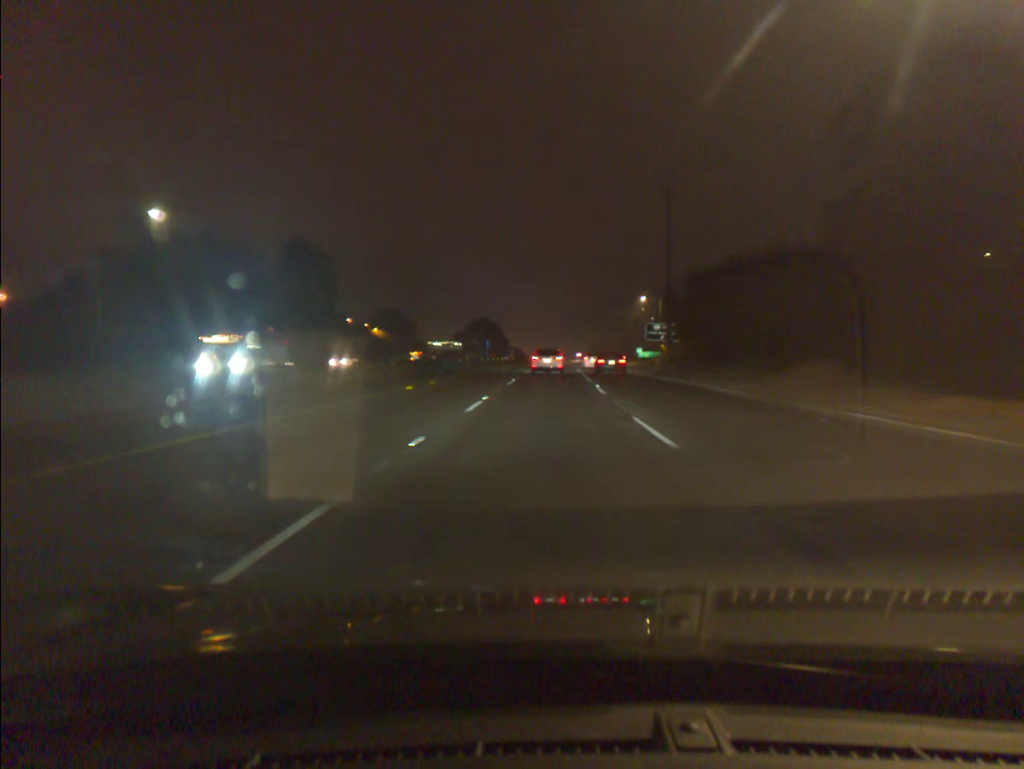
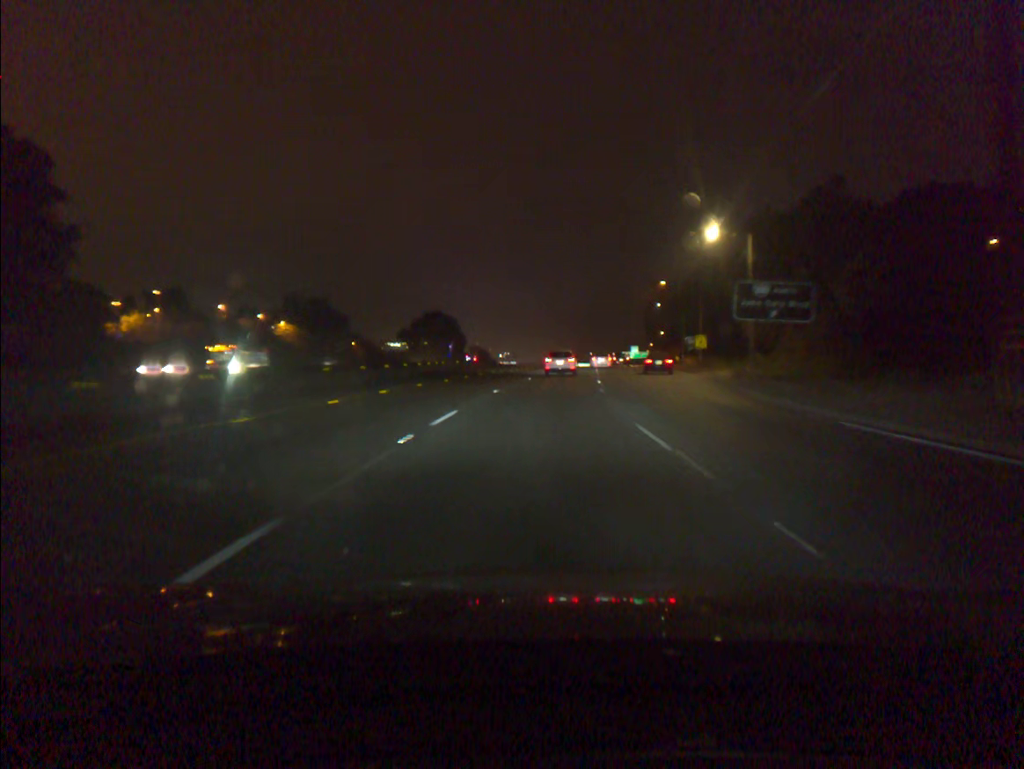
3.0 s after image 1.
(+1.2, +54.8) m; +2°
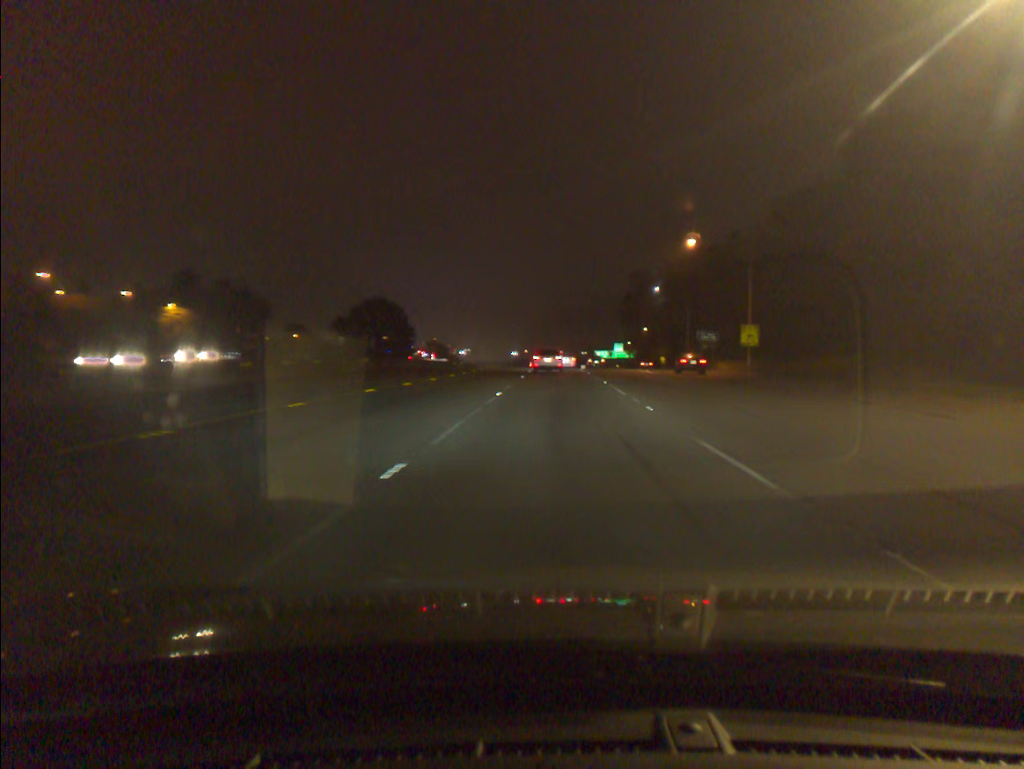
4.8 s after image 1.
(+0.6, +33.6) m; +3°
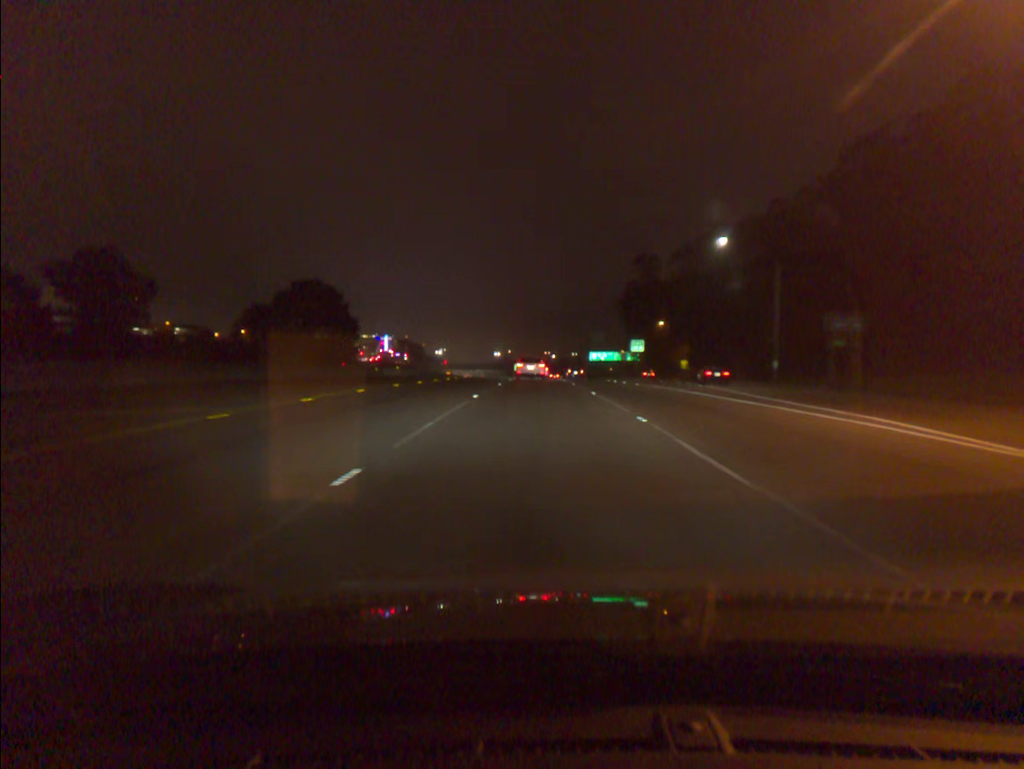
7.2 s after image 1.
(+0.9, +46.0) m; +1°
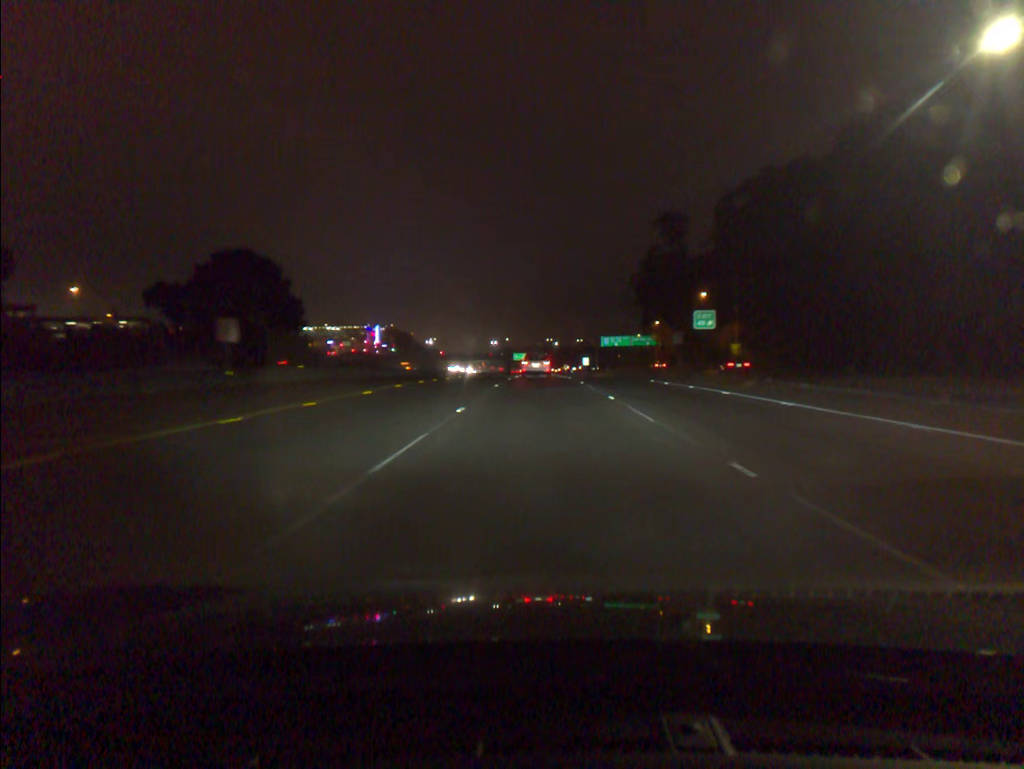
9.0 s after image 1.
(-0.1, +35.1) m; 0°
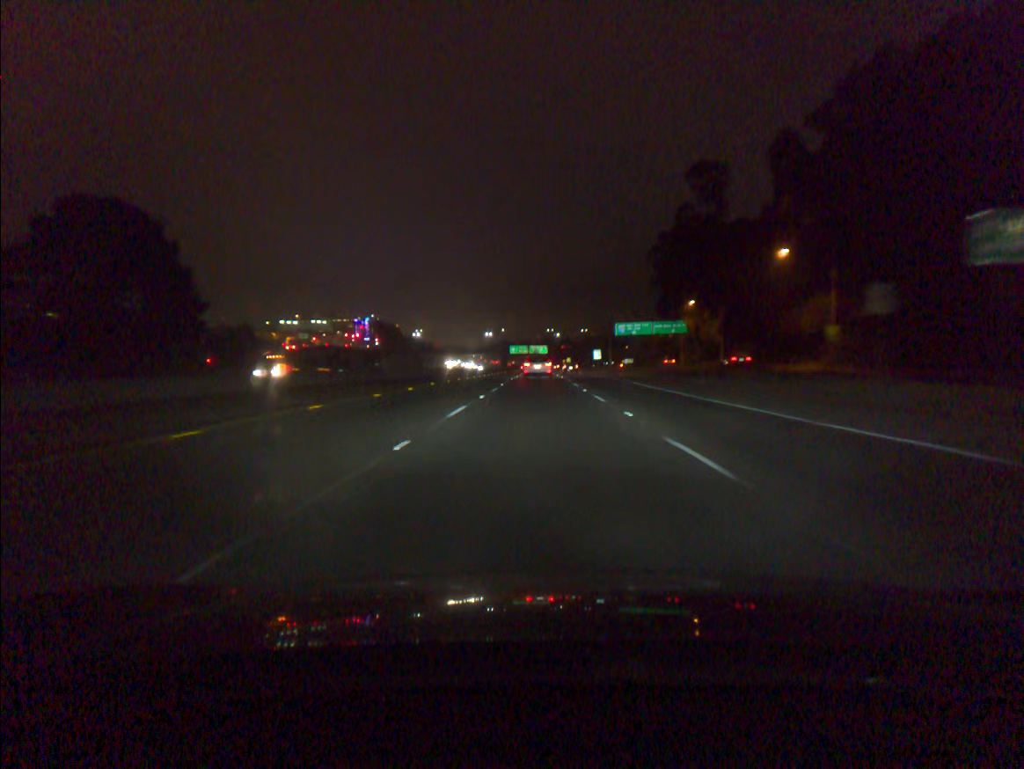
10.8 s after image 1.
(+0.2, +35.6) m; 0°
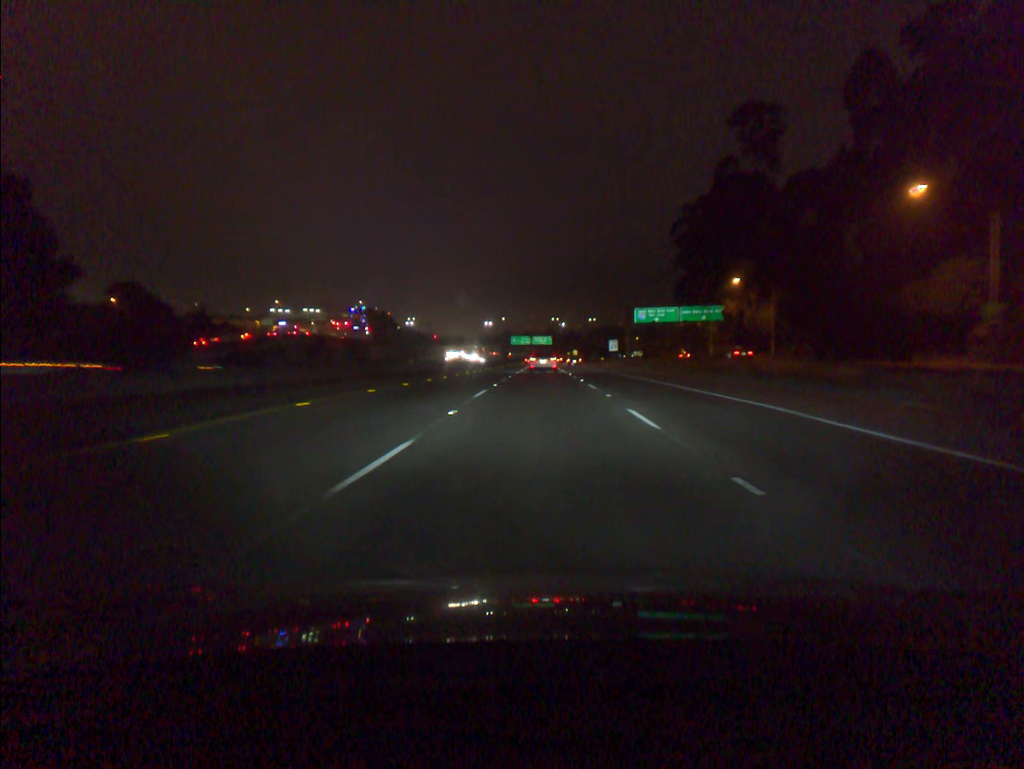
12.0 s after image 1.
(-0.1, +24.0) m; 0°
